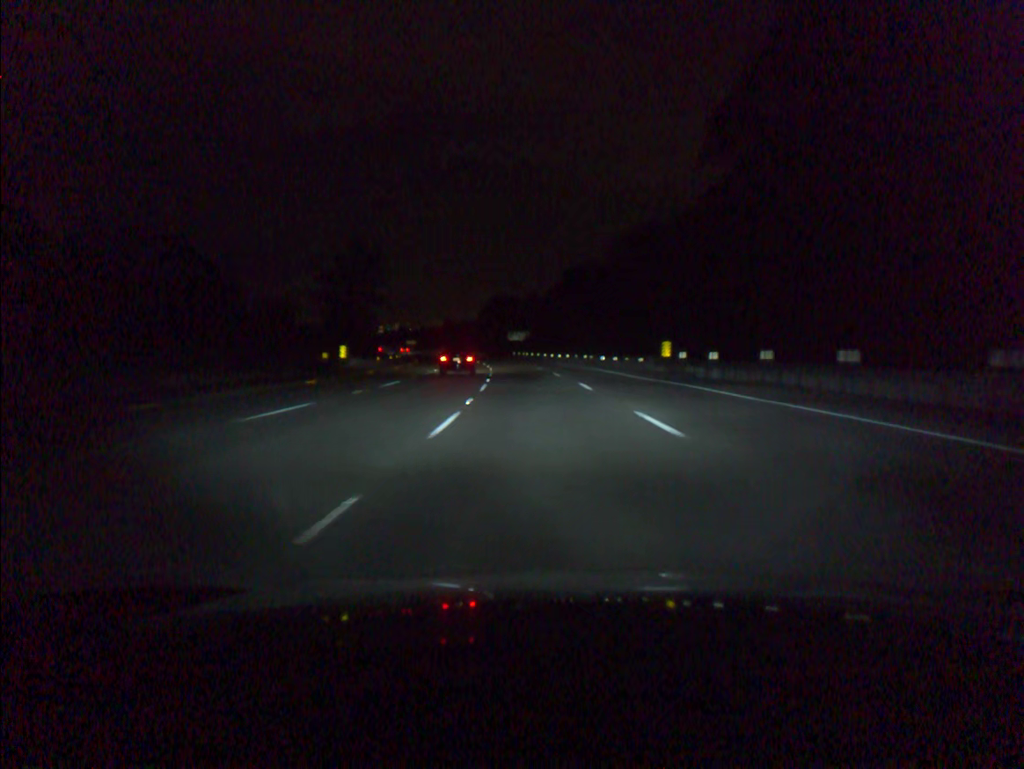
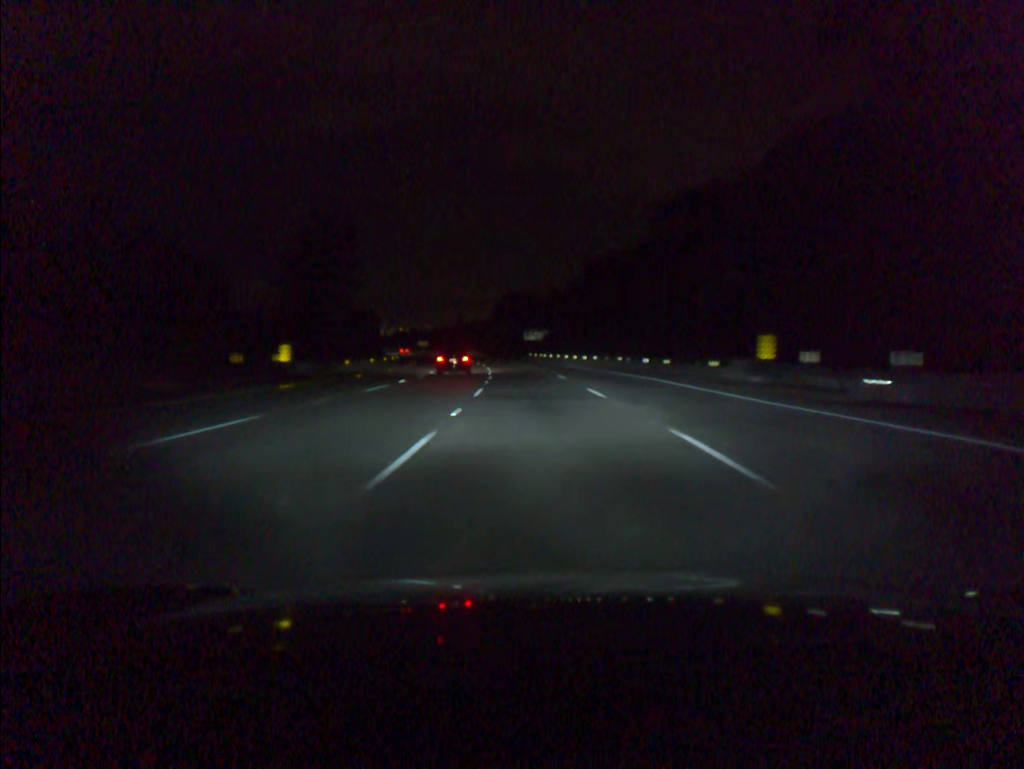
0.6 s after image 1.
(-0.2, +18.3) m; -1°
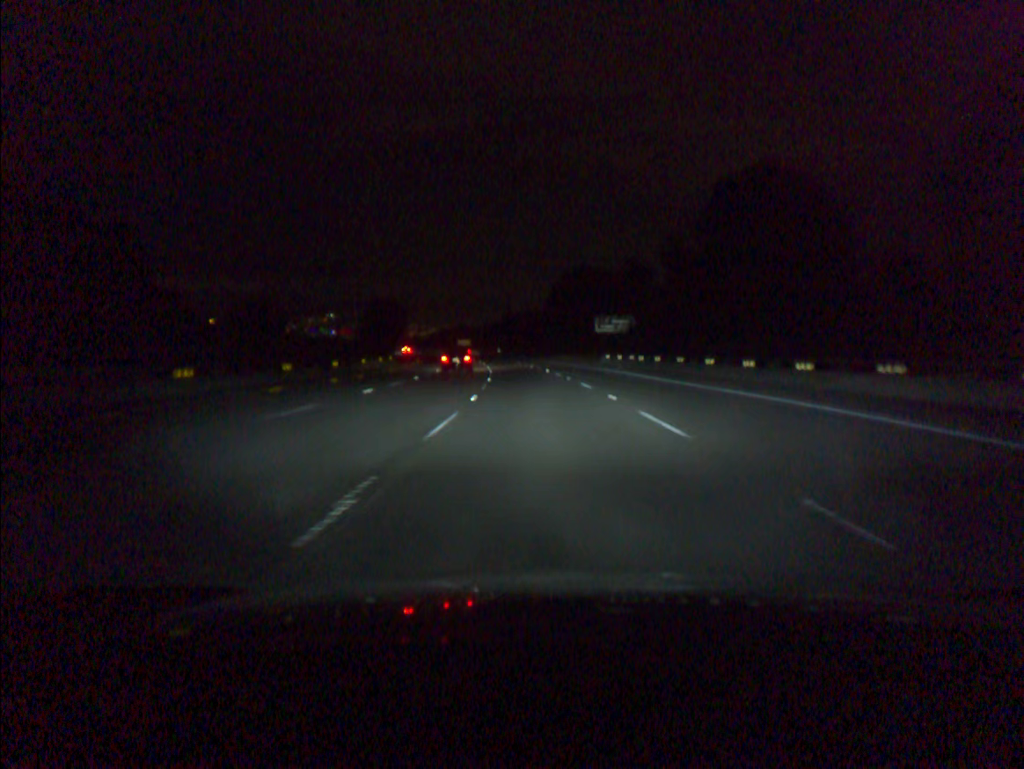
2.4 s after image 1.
(-2.1, +55.0) m; -5°
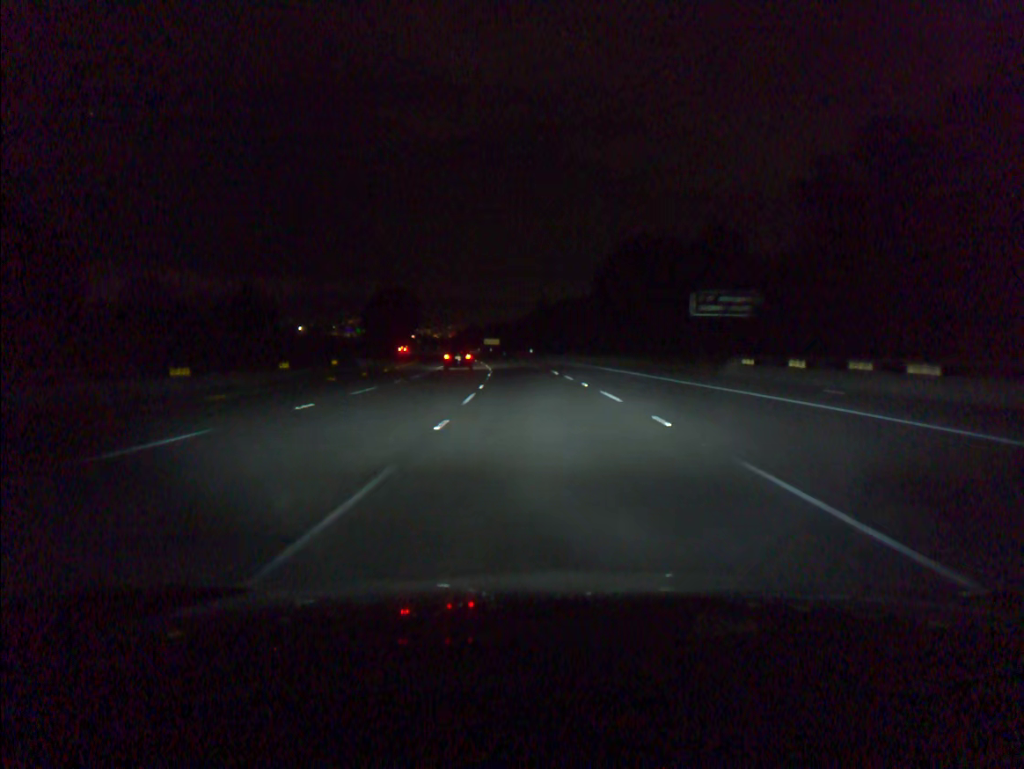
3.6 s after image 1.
(-0.9, +36.7) m; -3°
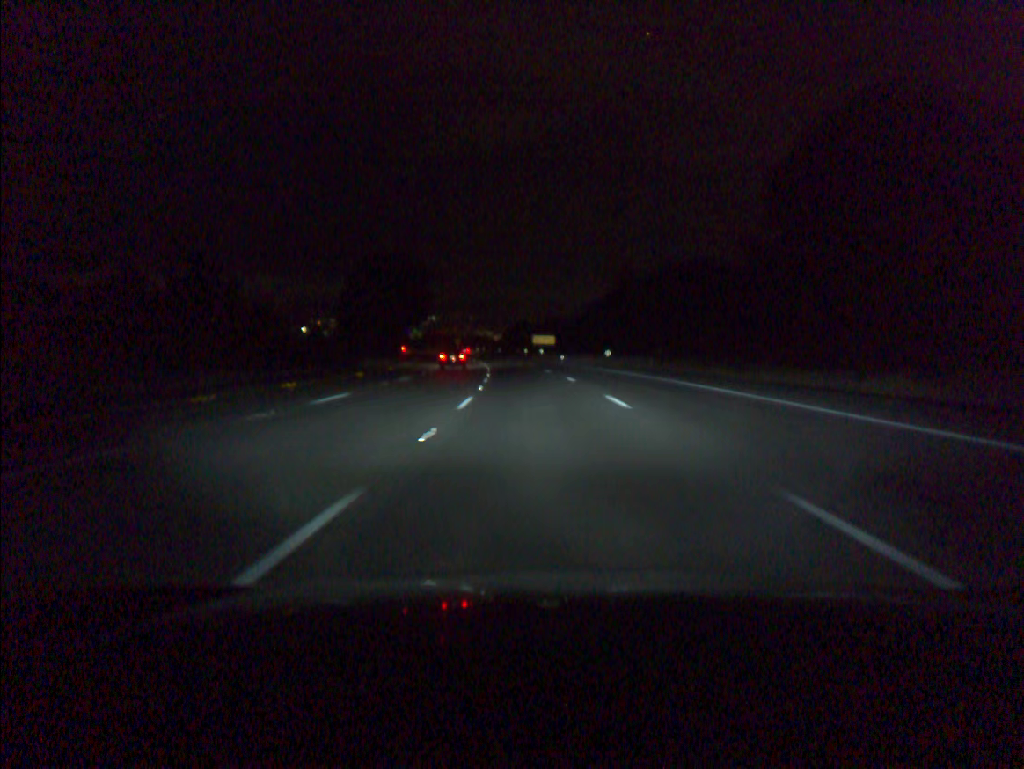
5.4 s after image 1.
(-2.0, +55.0) m; -4°
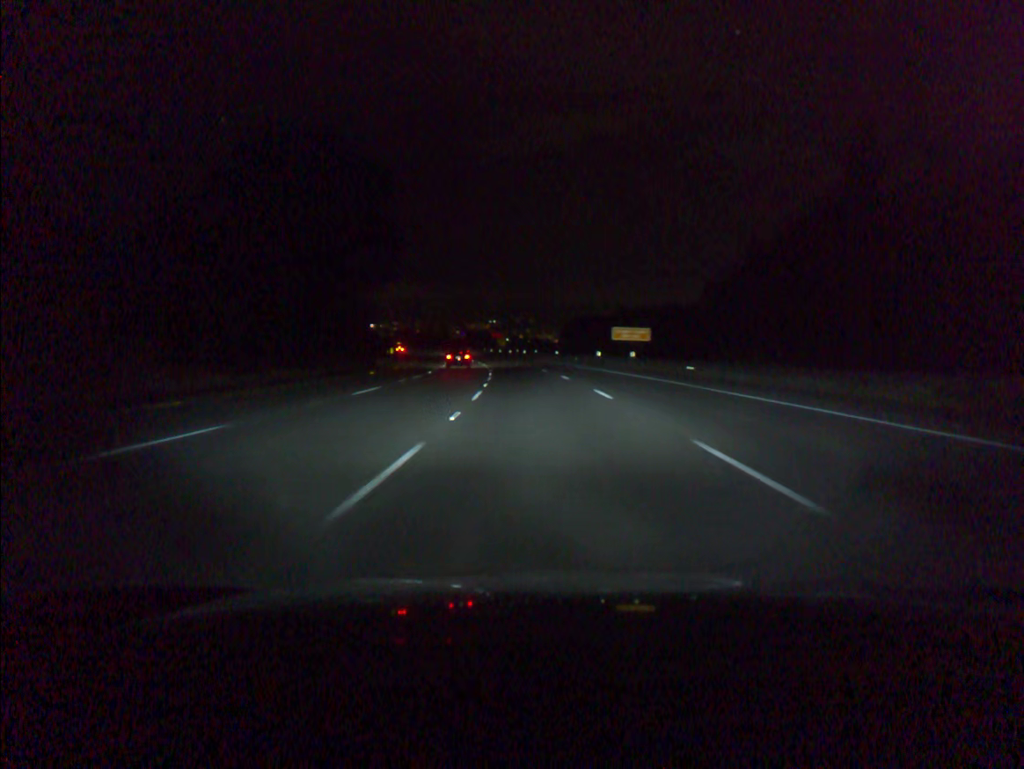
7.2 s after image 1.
(-2.2, +55.0) m; -4°
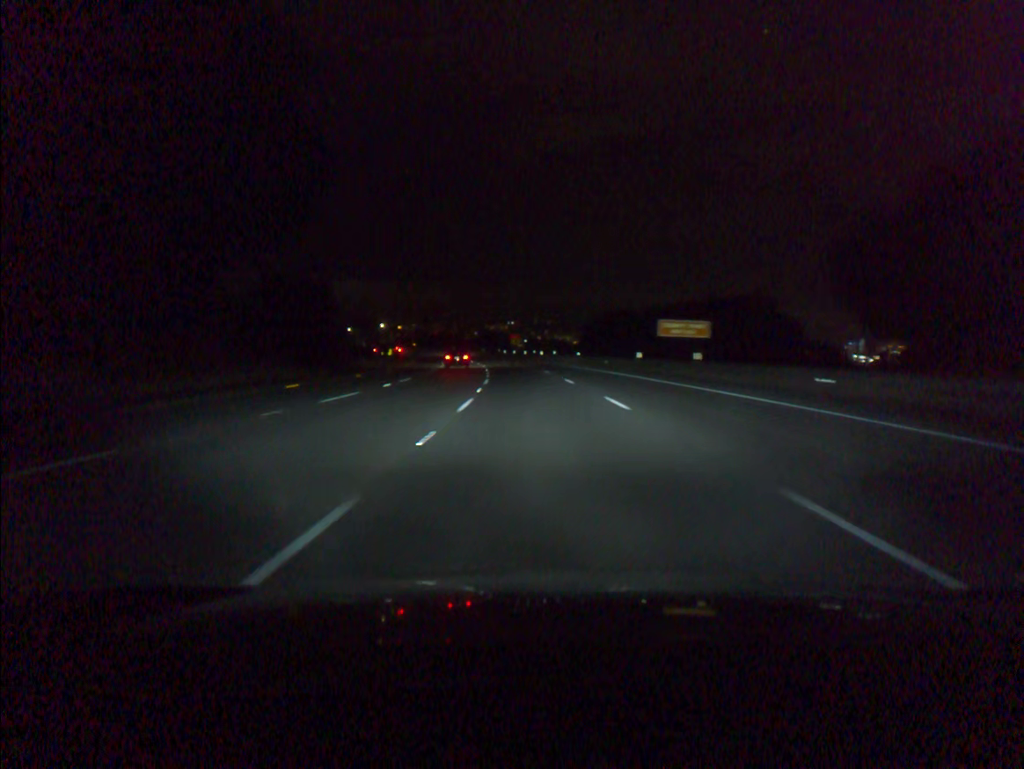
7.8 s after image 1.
(-0.2, +18.3) m; -1°
